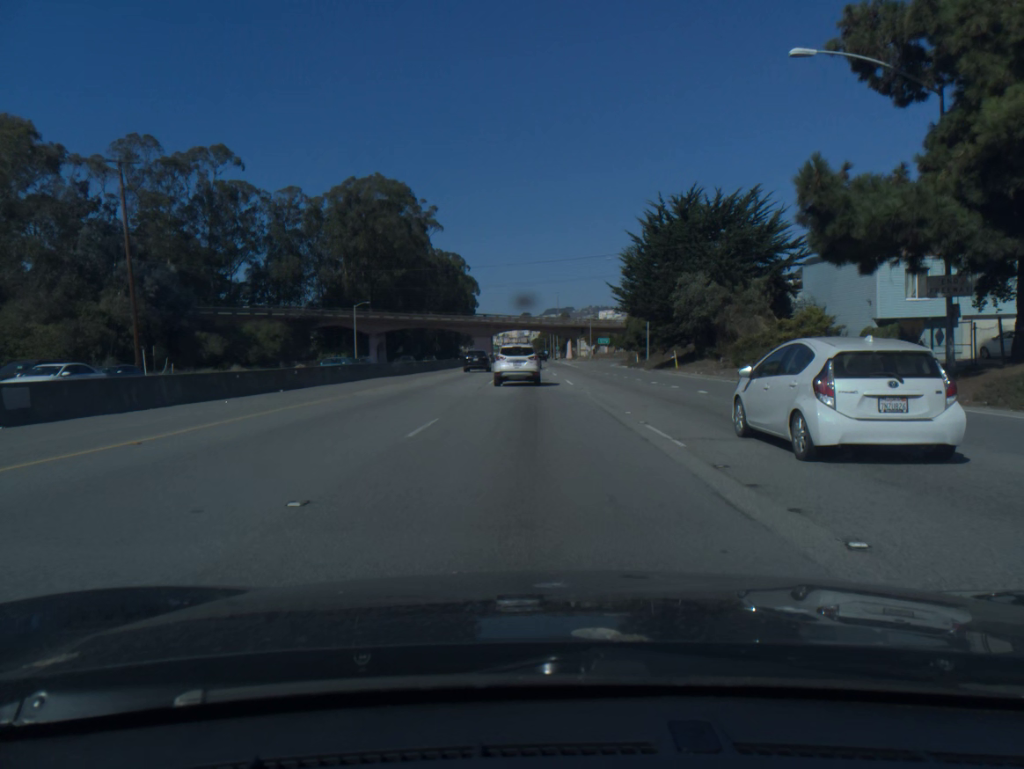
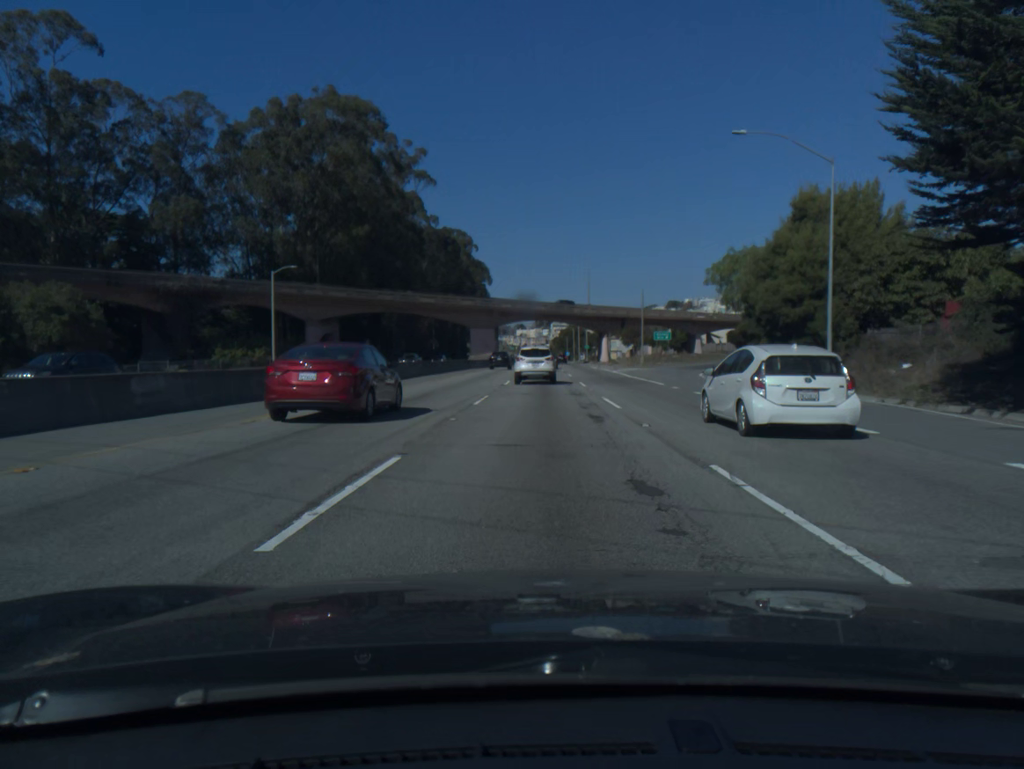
(-0.9, +44.1) m; -1°
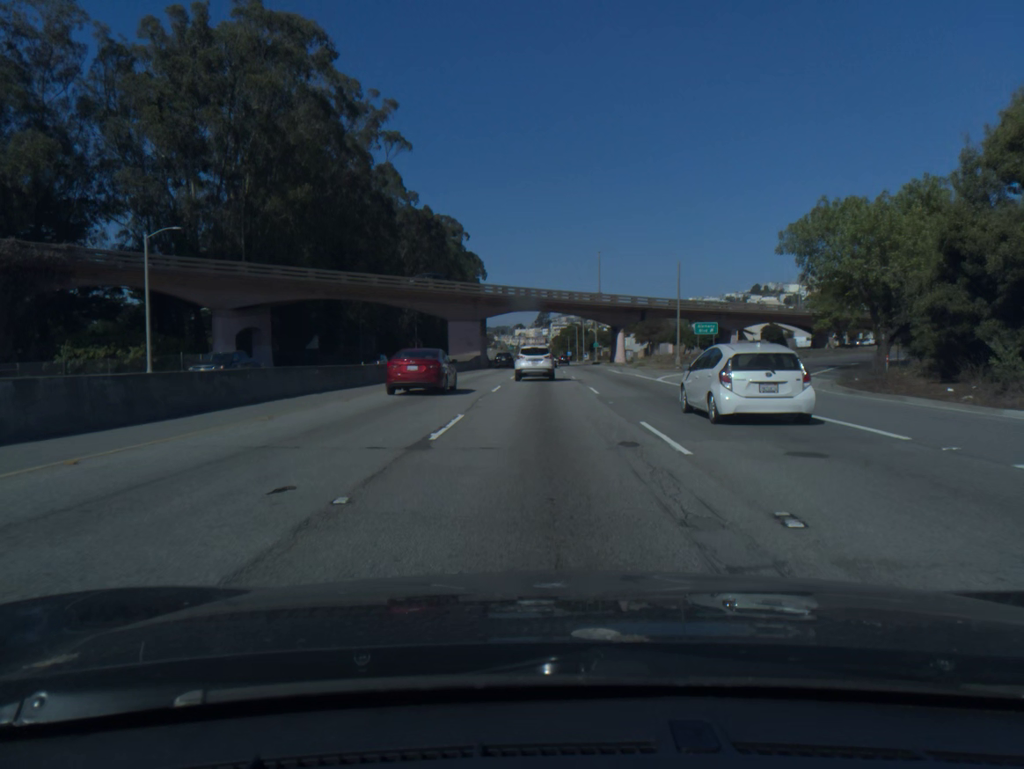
(0.0, +23.0) m; 0°
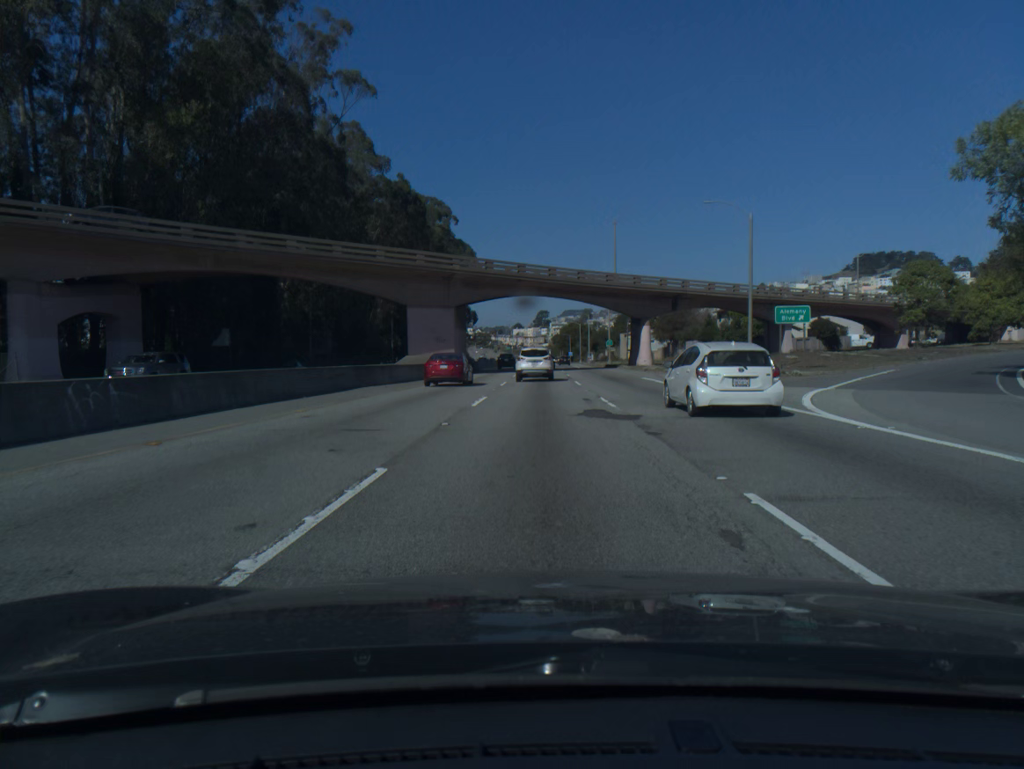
(0.0, +22.2) m; 0°
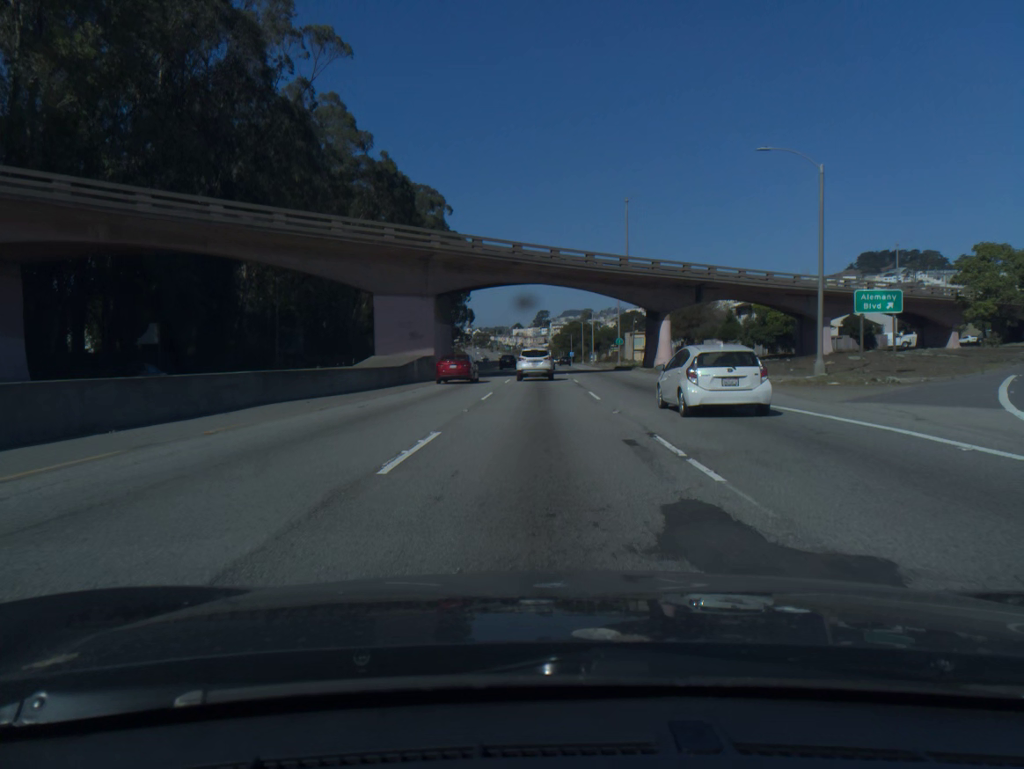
(0.0, +10.7) m; 0°
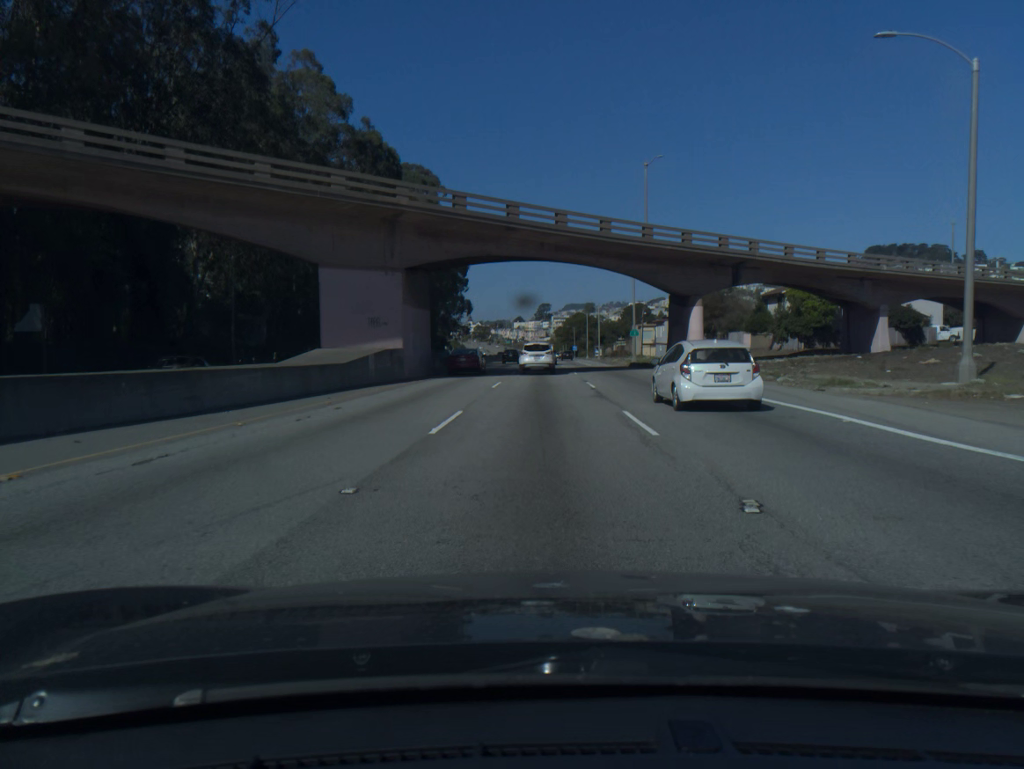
(0.0, +10.8) m; 0°
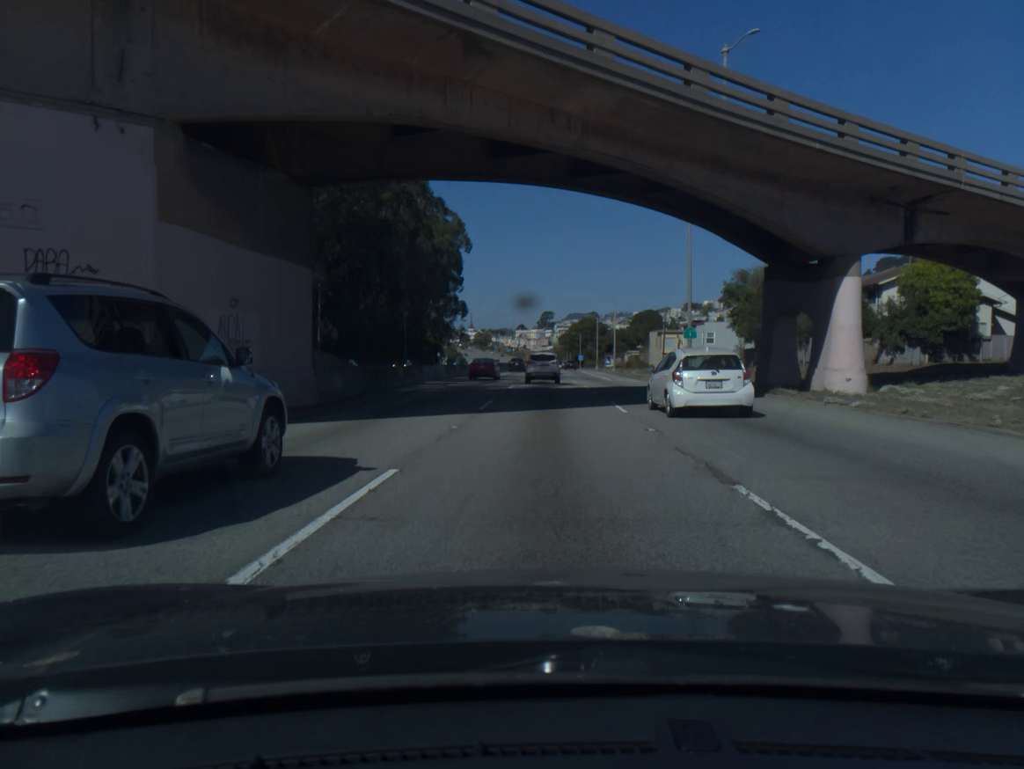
(-0.1, +22.8) m; 0°
